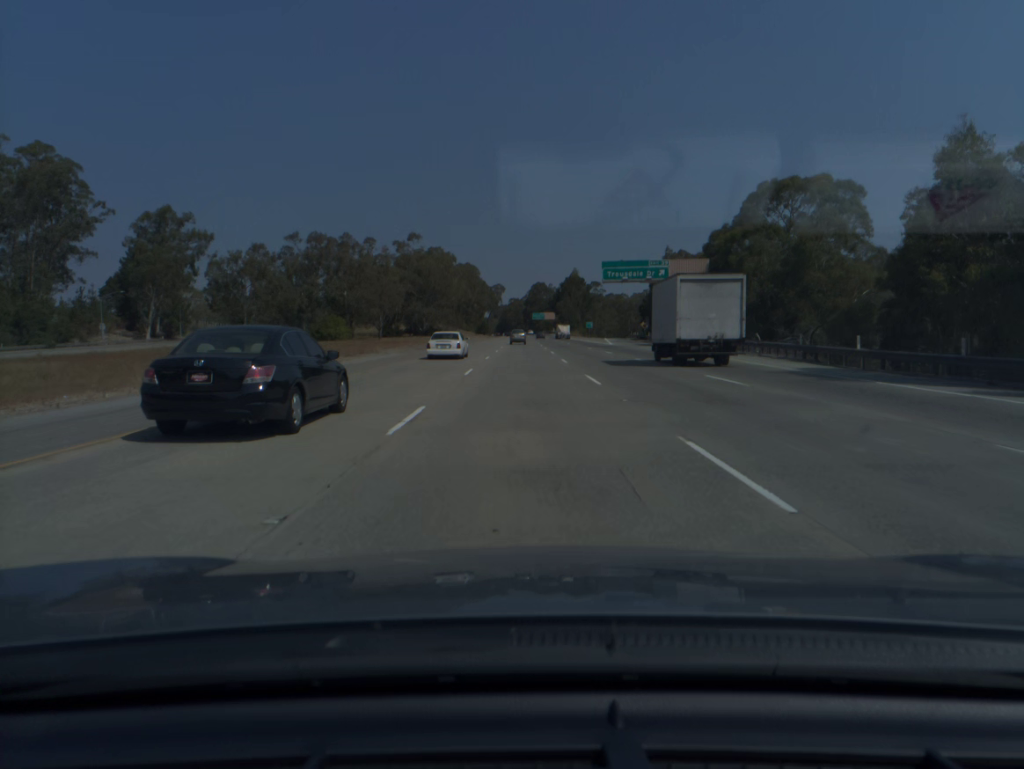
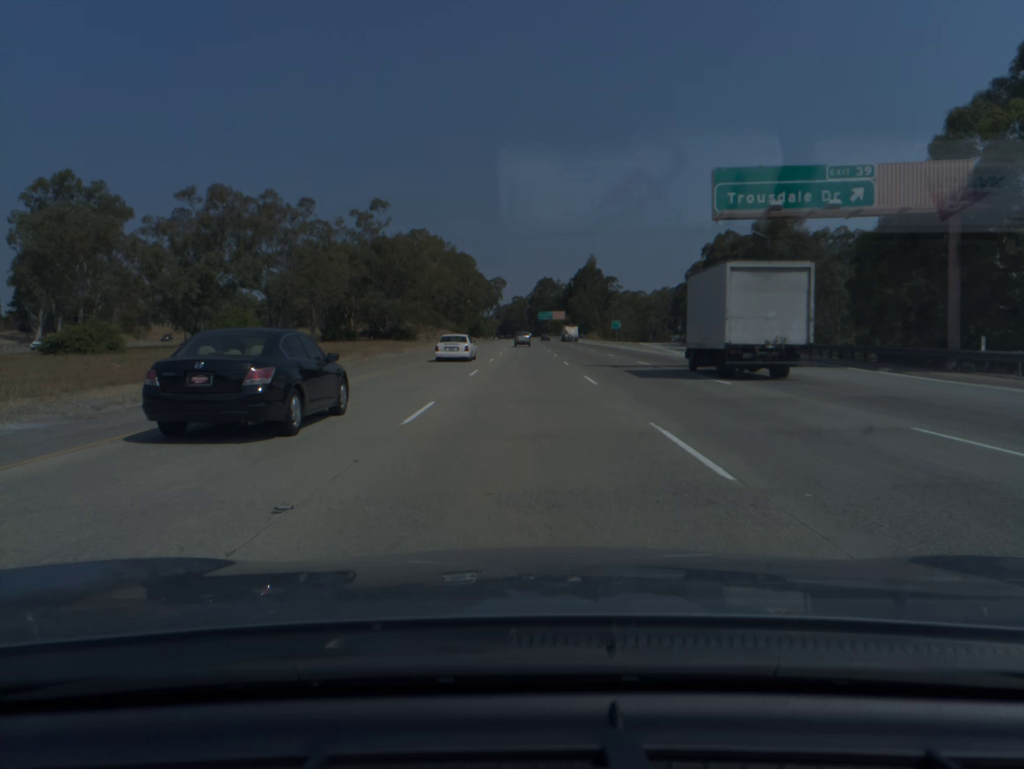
(-0.1, +42.2) m; 0°
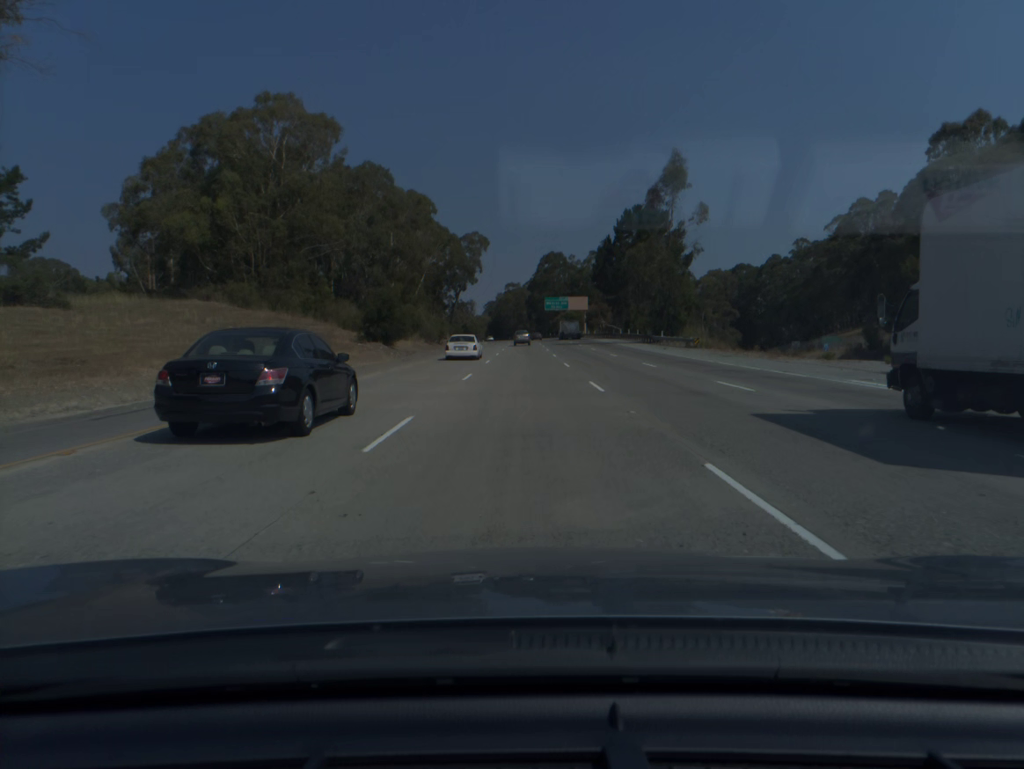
(+0.1, +105.5) m; 0°
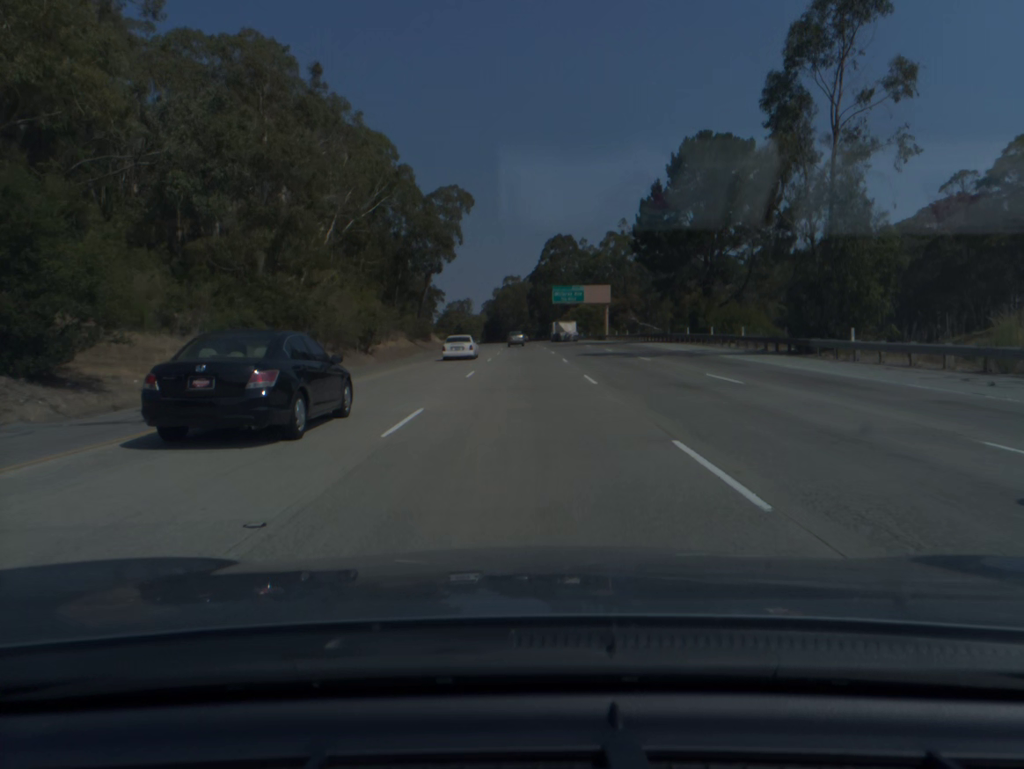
(0.0, +42.4) m; 0°
